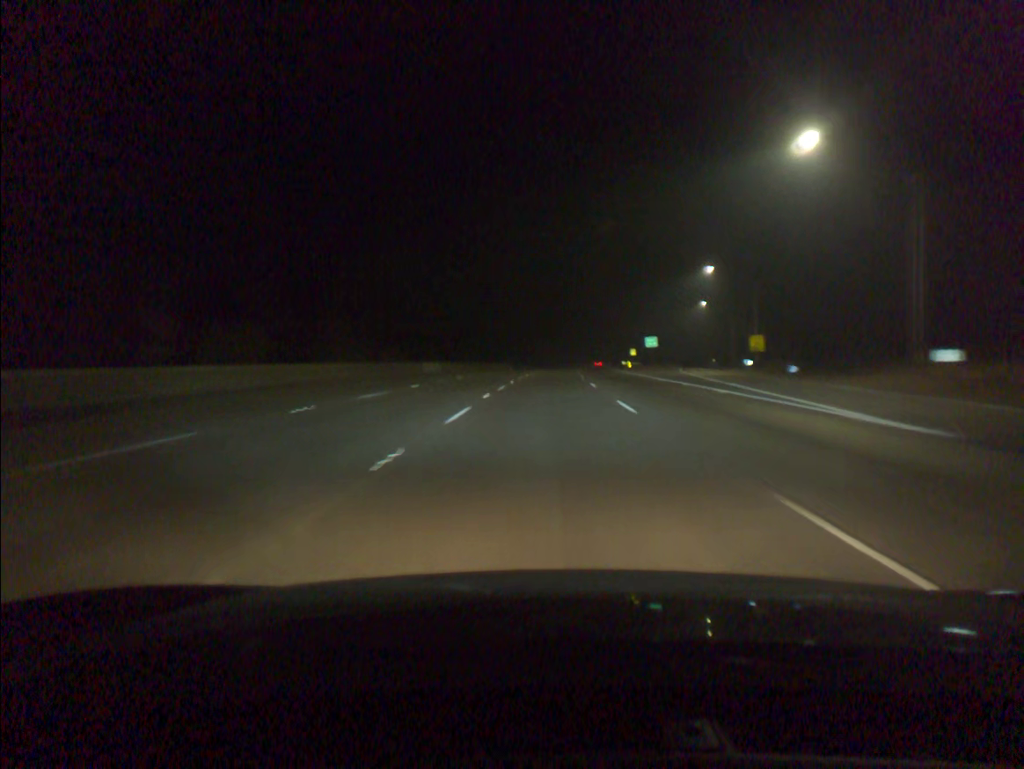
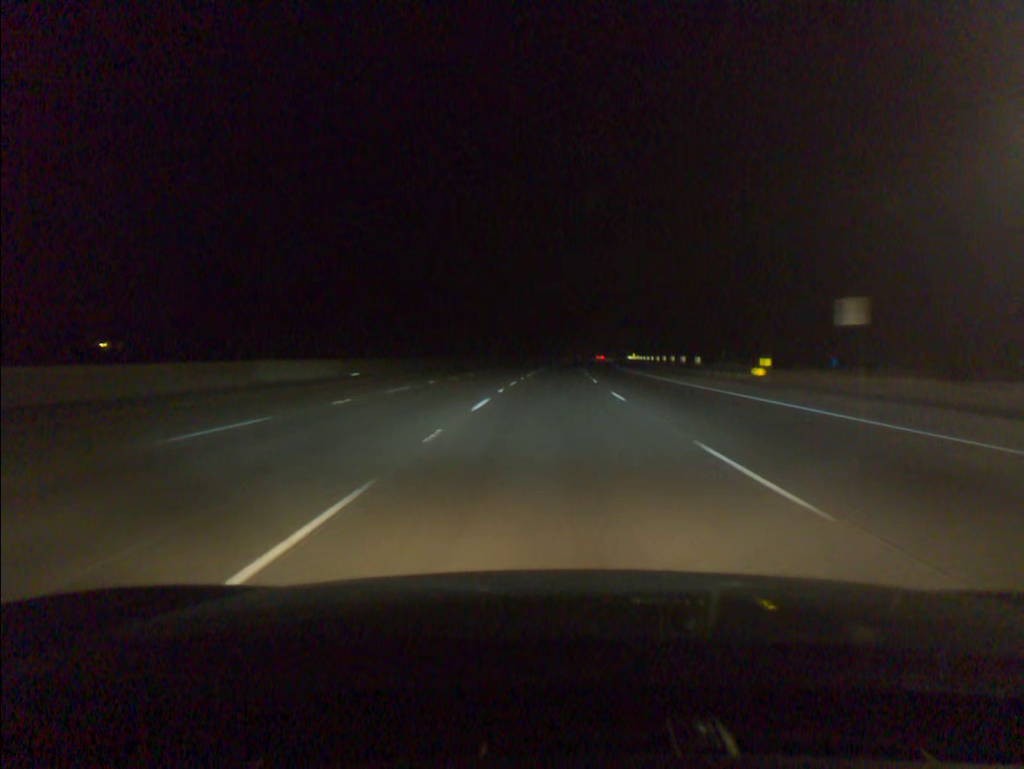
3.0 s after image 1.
(+2.7, +98.9) m; +3°
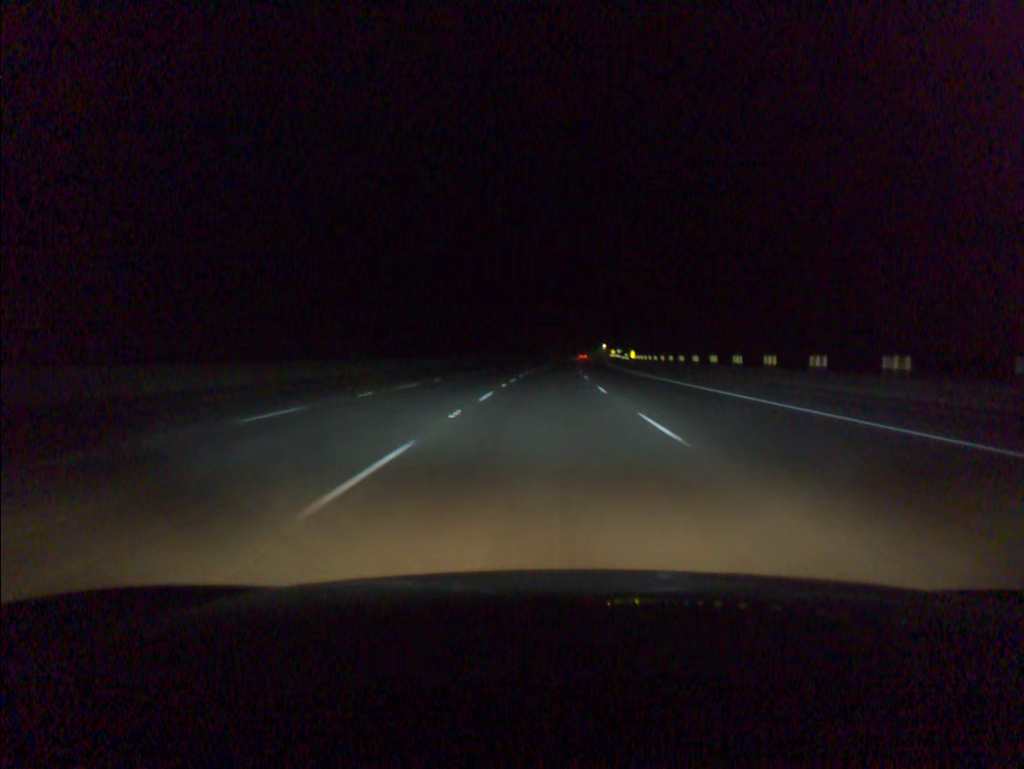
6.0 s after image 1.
(+3.5, +98.5) m; +4°
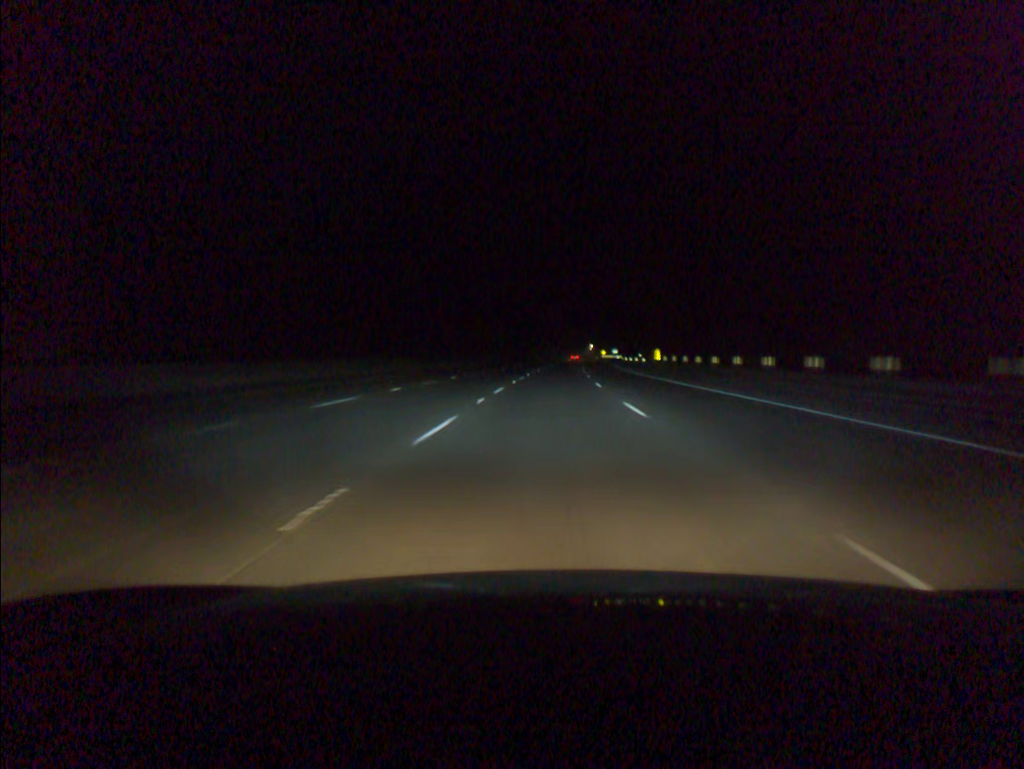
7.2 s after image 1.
(+0.4, +39.3) m; +1°
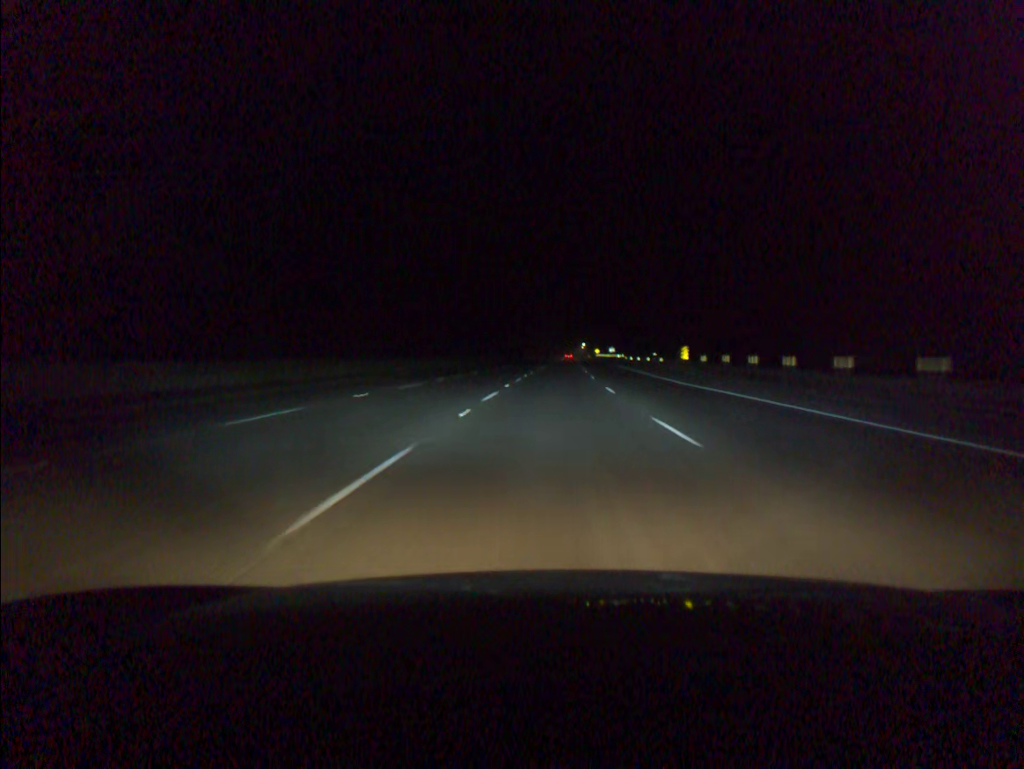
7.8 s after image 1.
(+0.1, +19.6) m; +1°
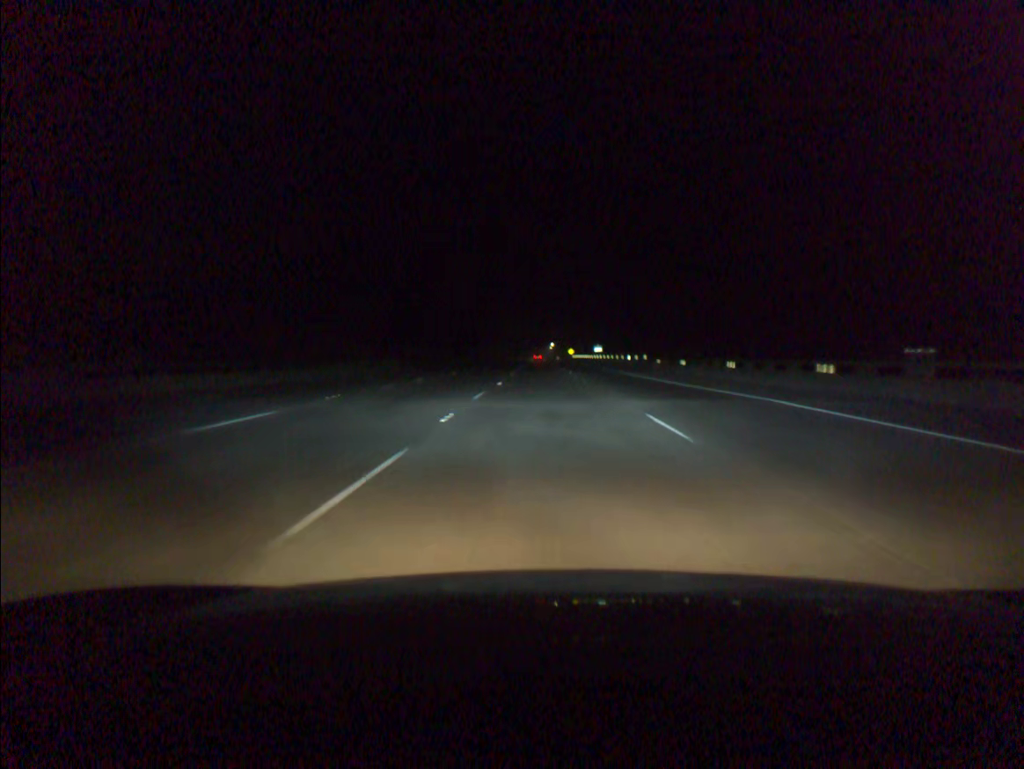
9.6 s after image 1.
(+1.3, +58.8) m; +2°
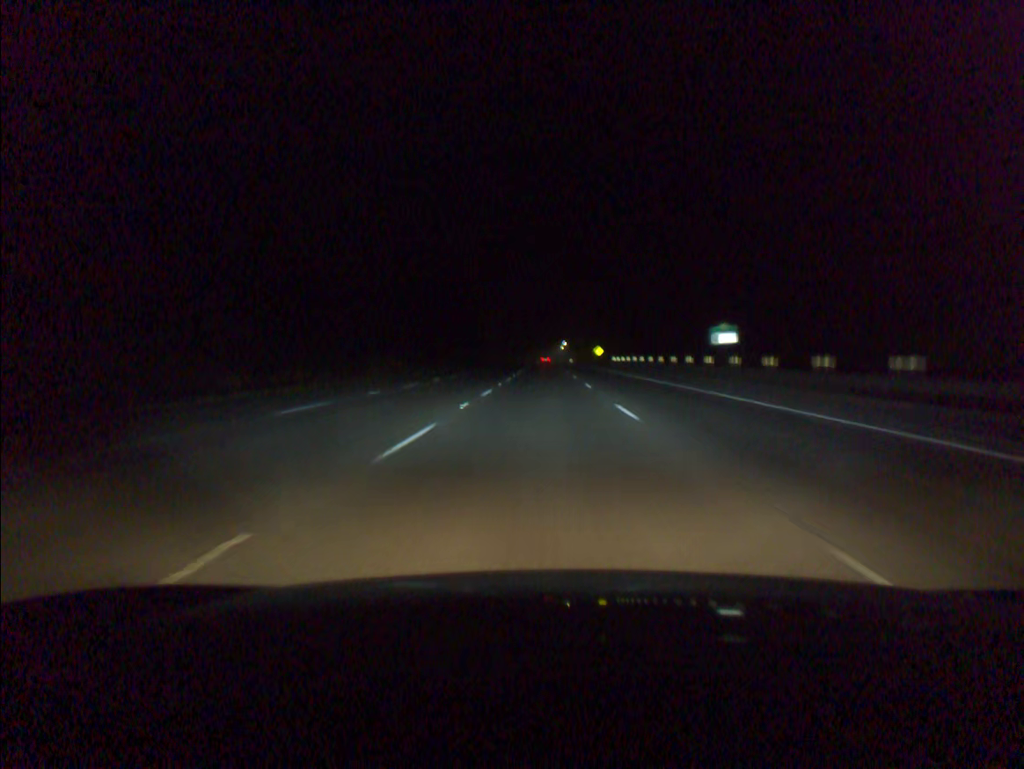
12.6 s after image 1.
(0.0, +98.0) m; -1°
